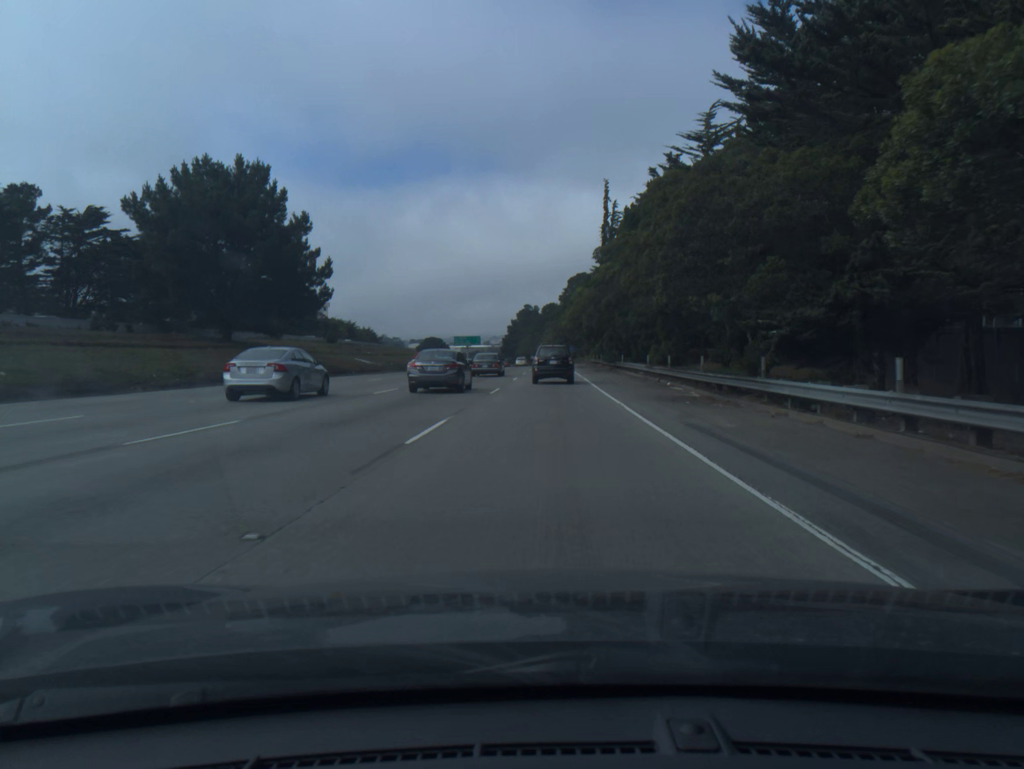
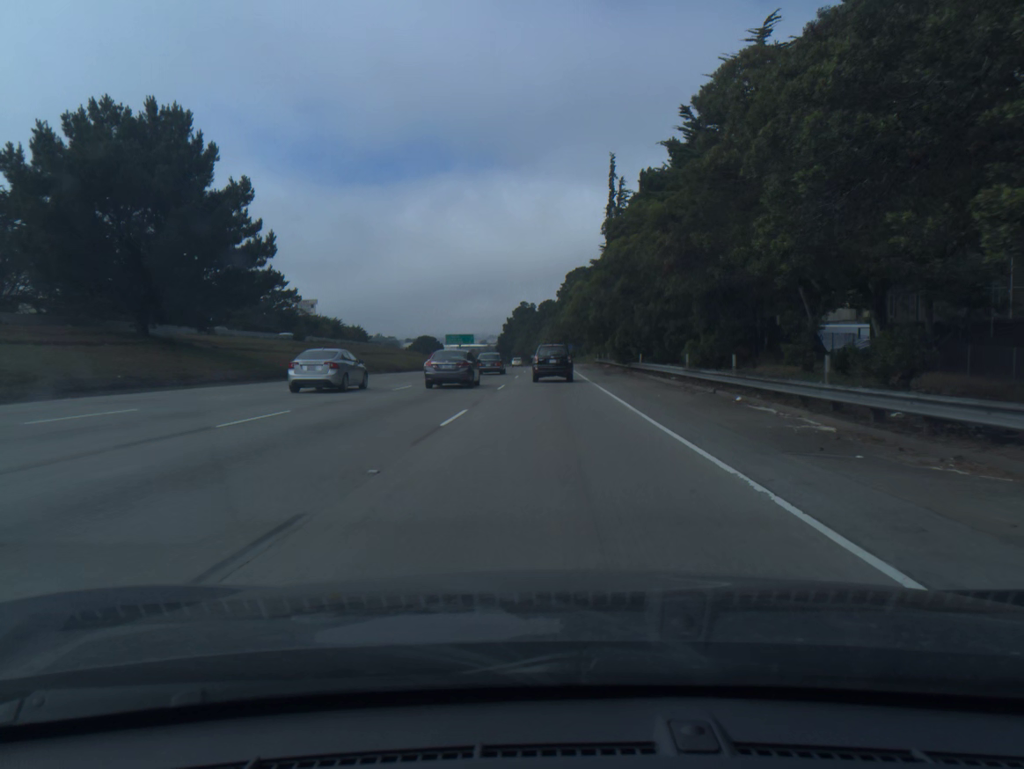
(0.0, +12.0) m; 0°
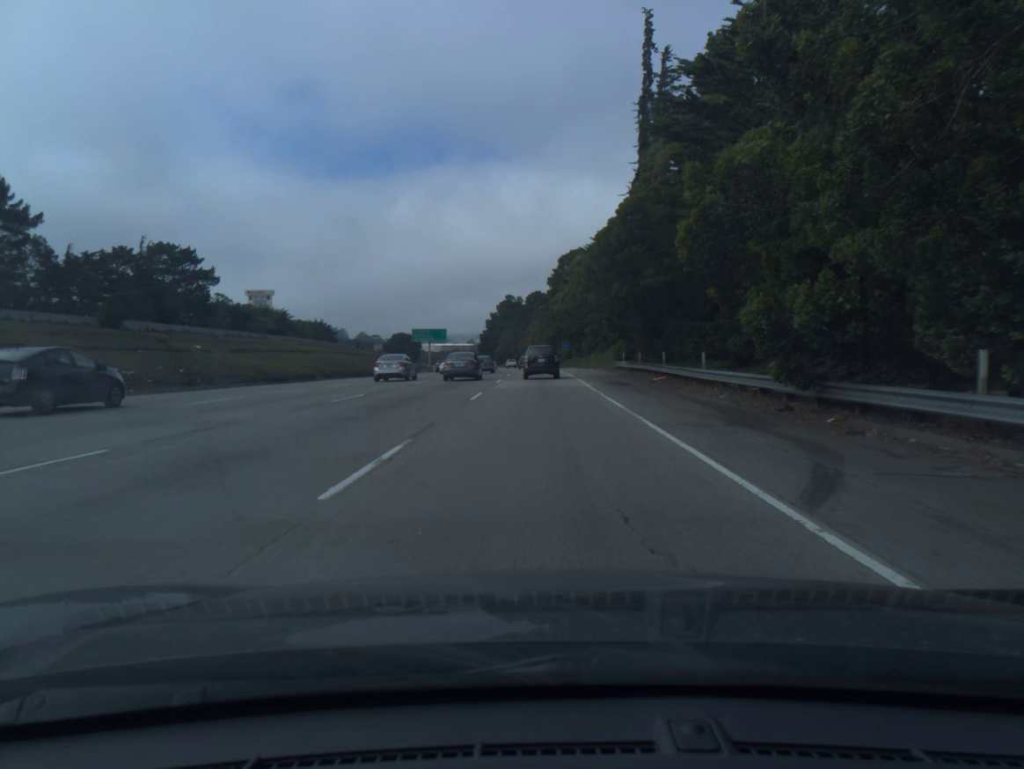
(+0.2, +36.1) m; +1°
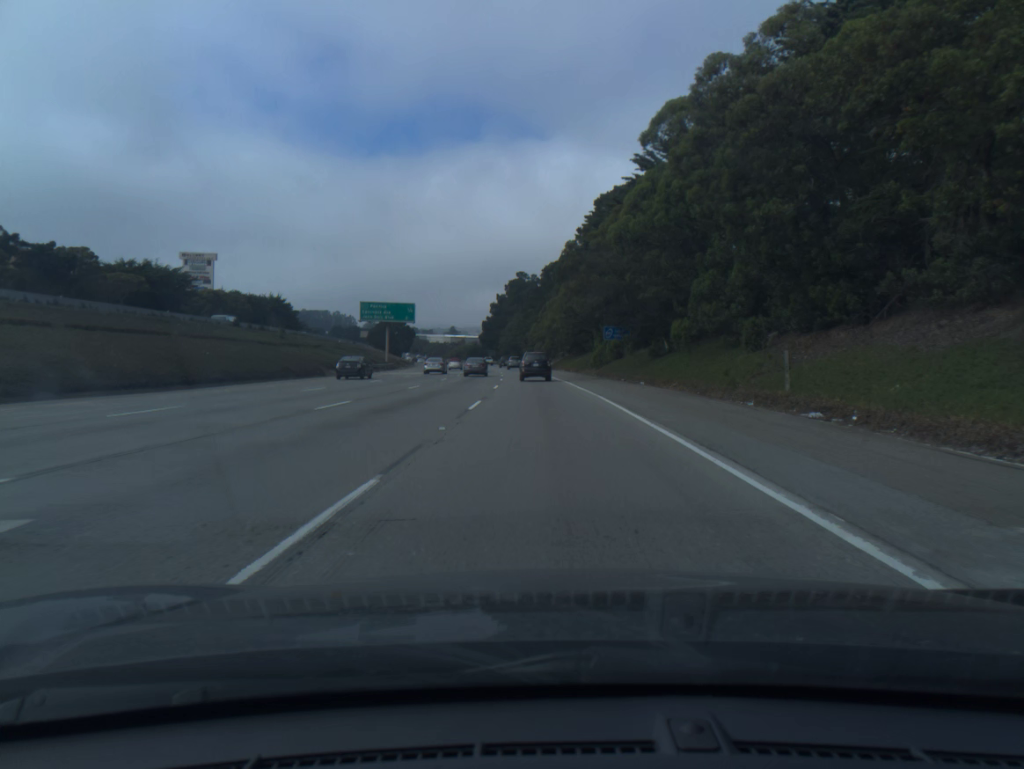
(-0.7, +60.8) m; -1°
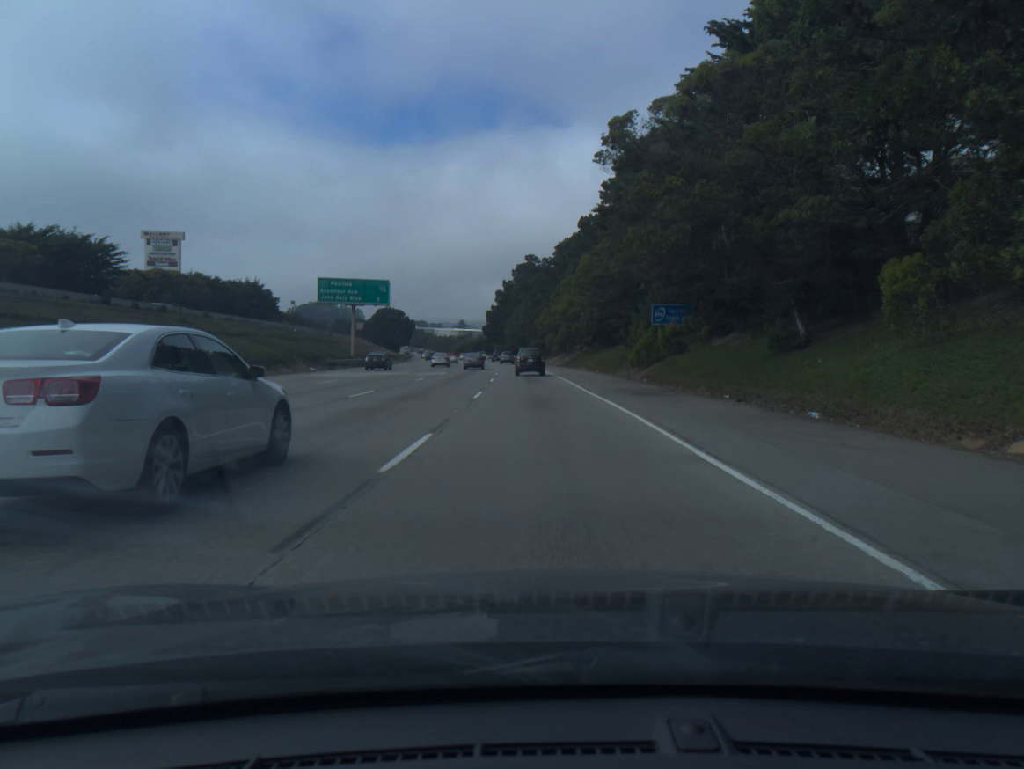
(-0.2, +25.1) m; -1°
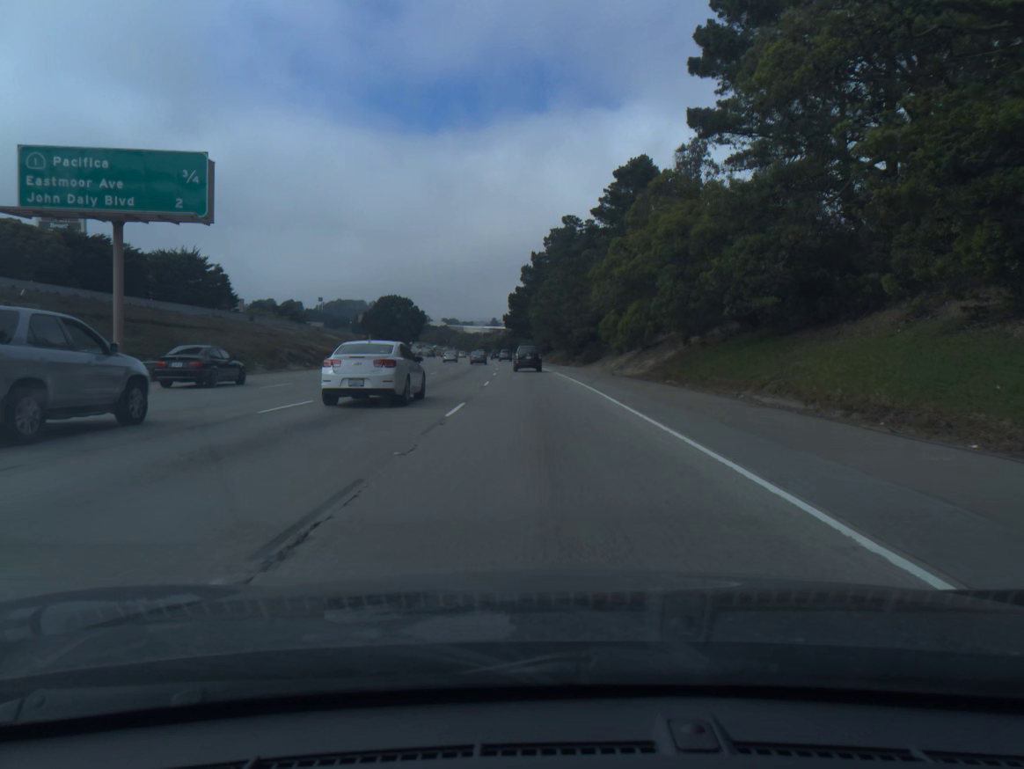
(-1.1, +51.7) m; -2°
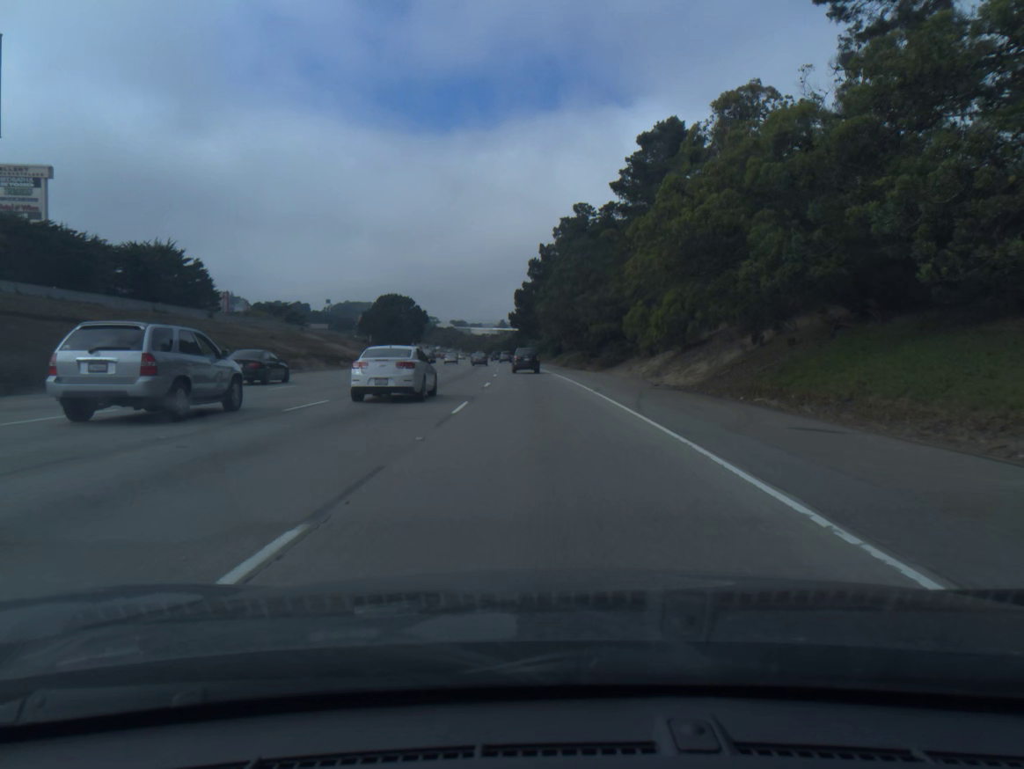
(-0.1, +13.2) m; -1°
